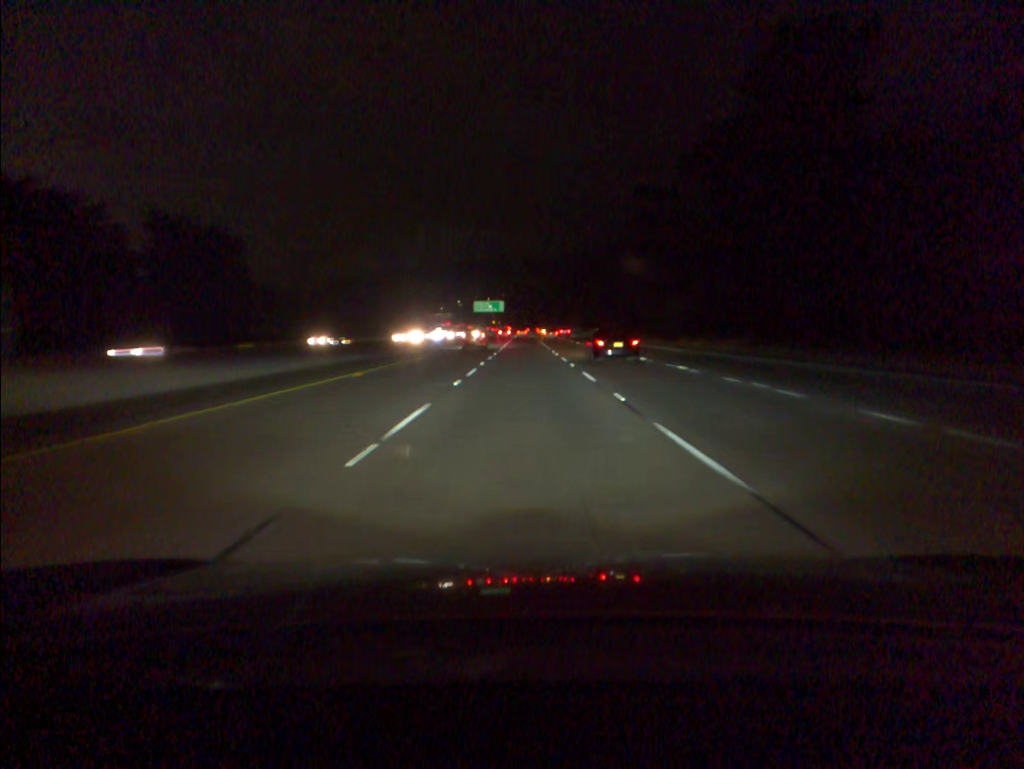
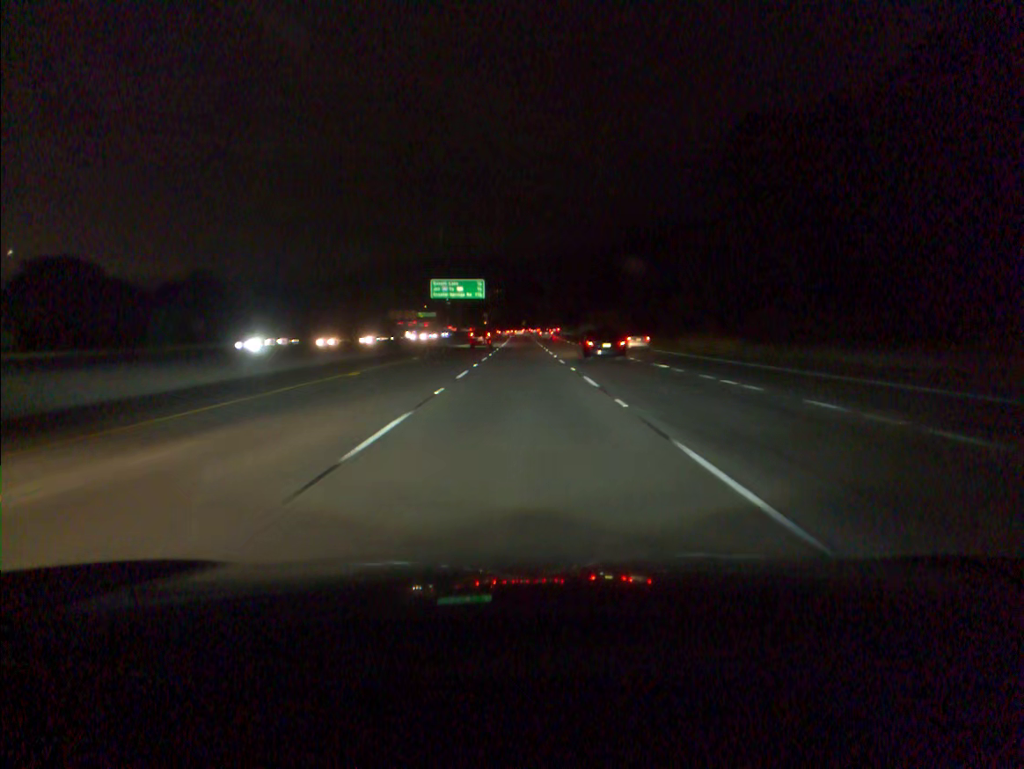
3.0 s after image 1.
(+0.3, +87.3) m; 0°
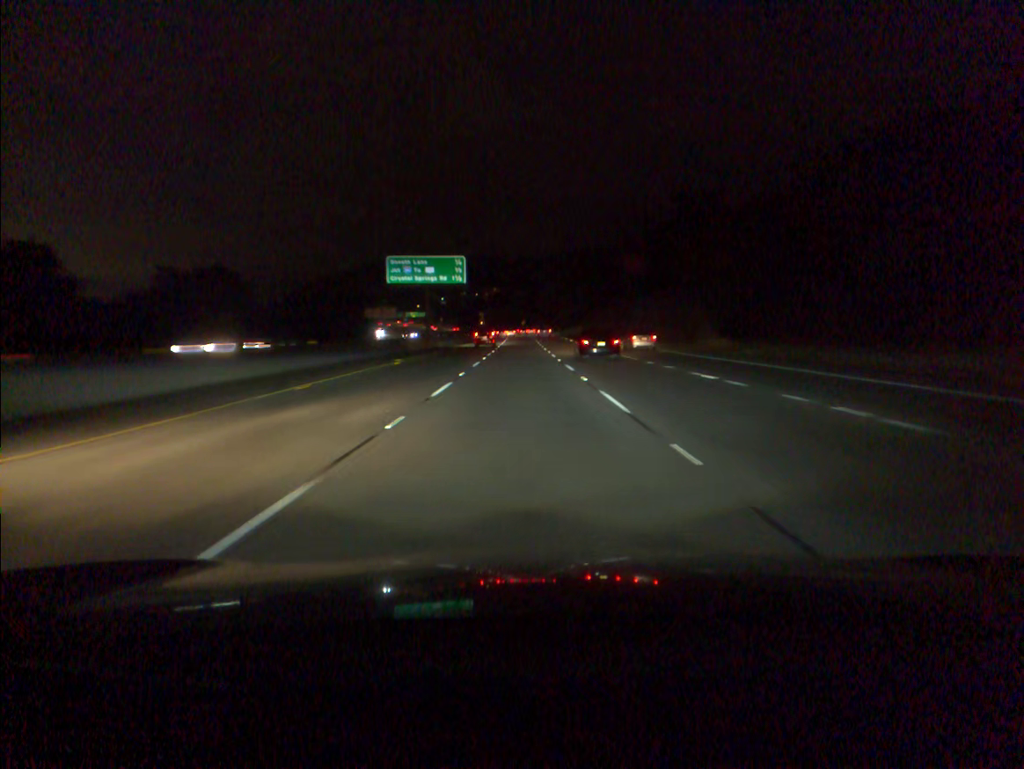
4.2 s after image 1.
(0.0, +34.8) m; 0°
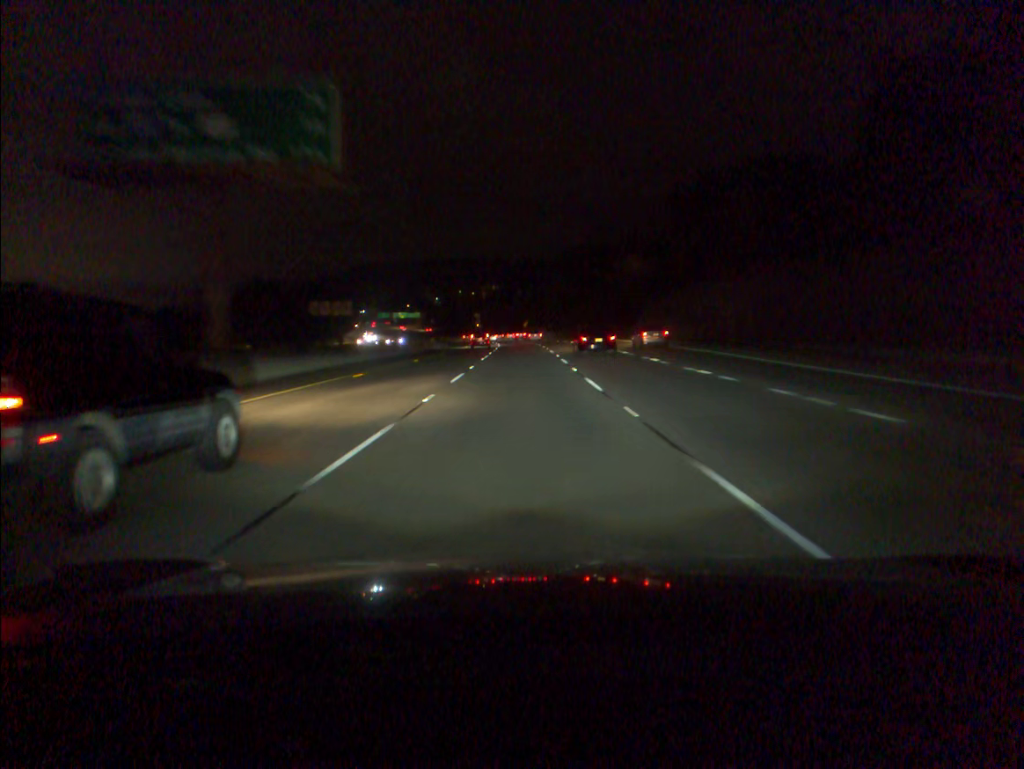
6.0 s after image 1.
(-0.1, +52.5) m; 0°
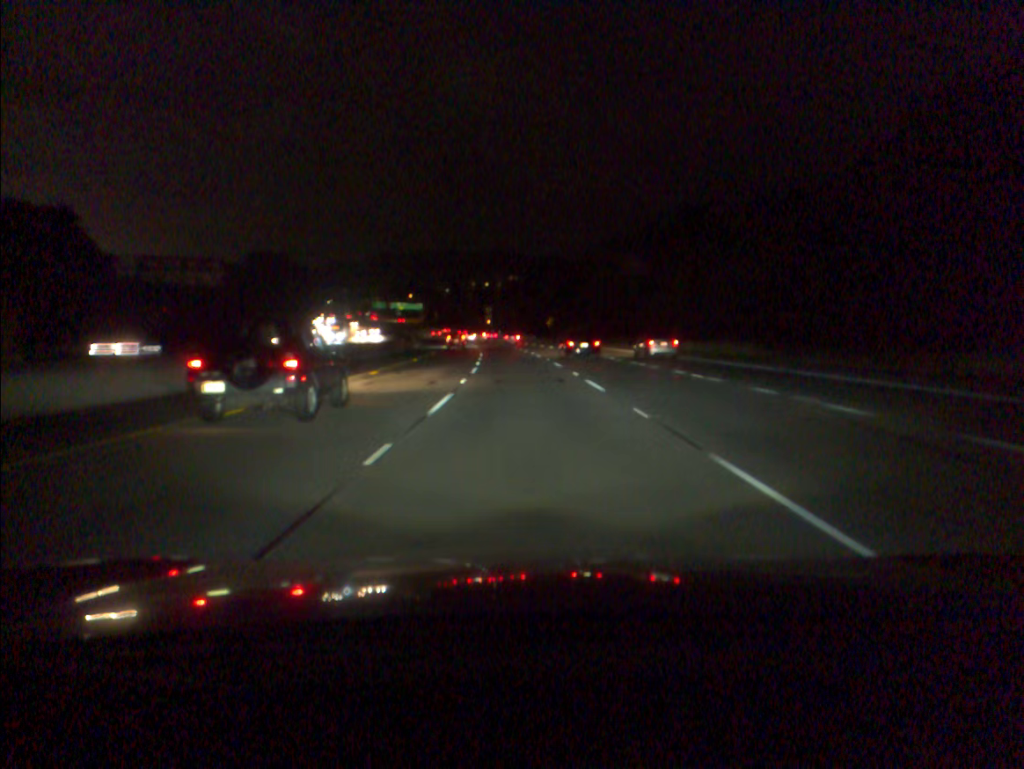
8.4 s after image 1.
(-0.5, +70.4) m; -1°
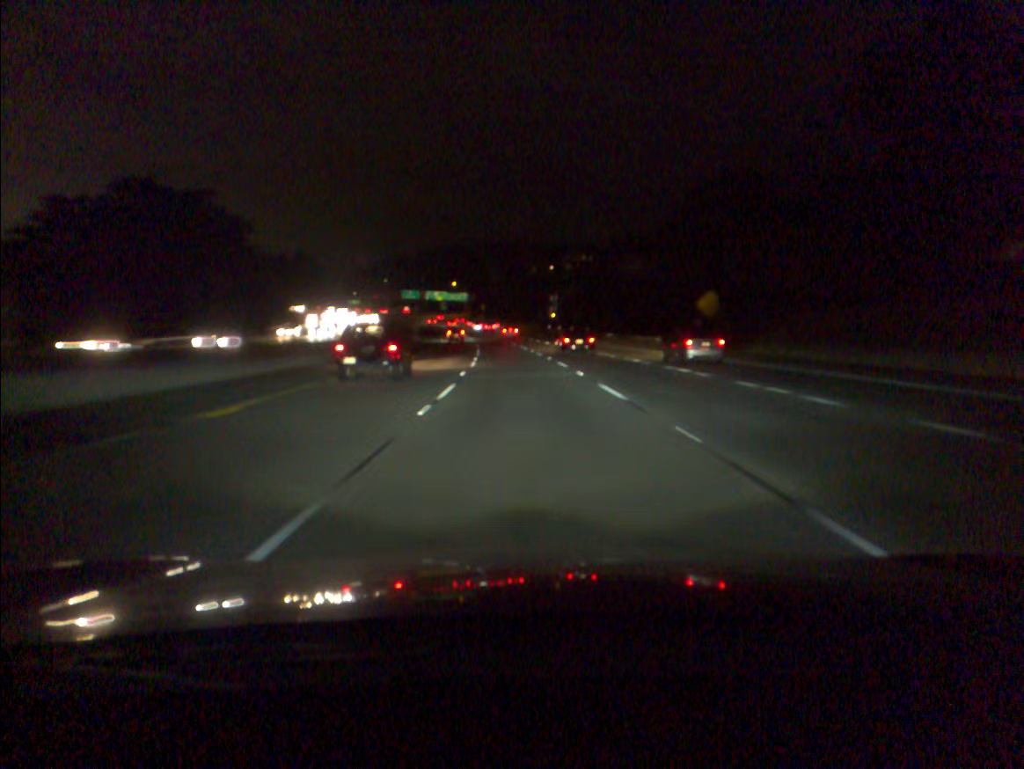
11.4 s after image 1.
(-3.4, +88.1) m; -5°
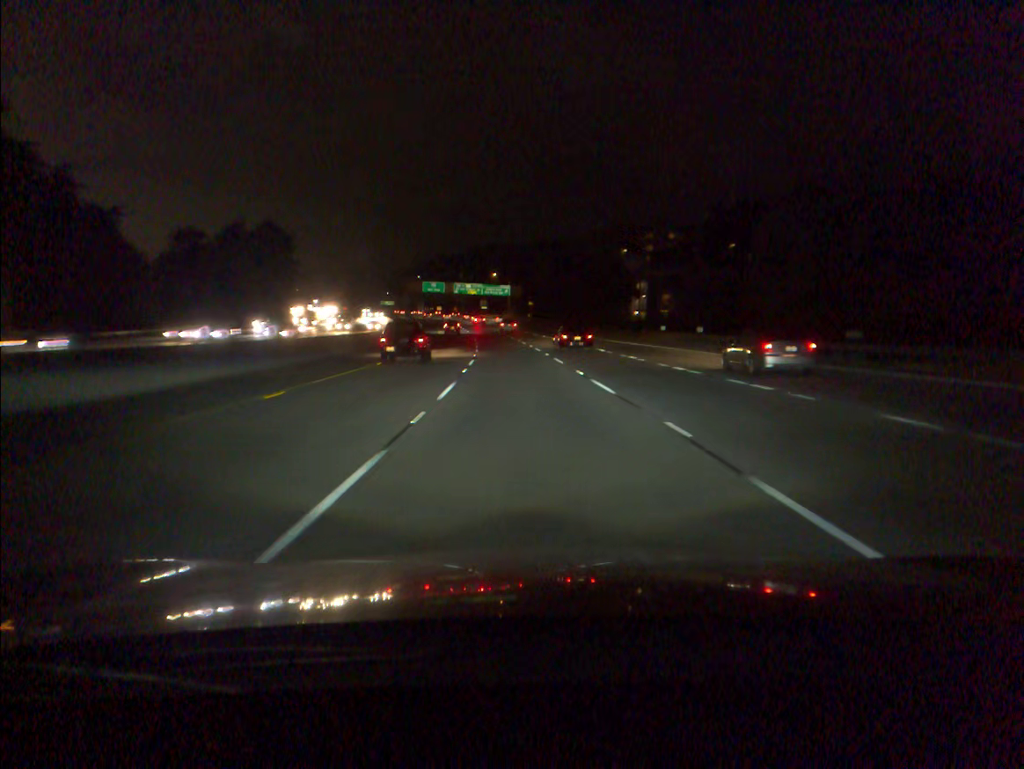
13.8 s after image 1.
(-2.4, +70.0) m; -4°
